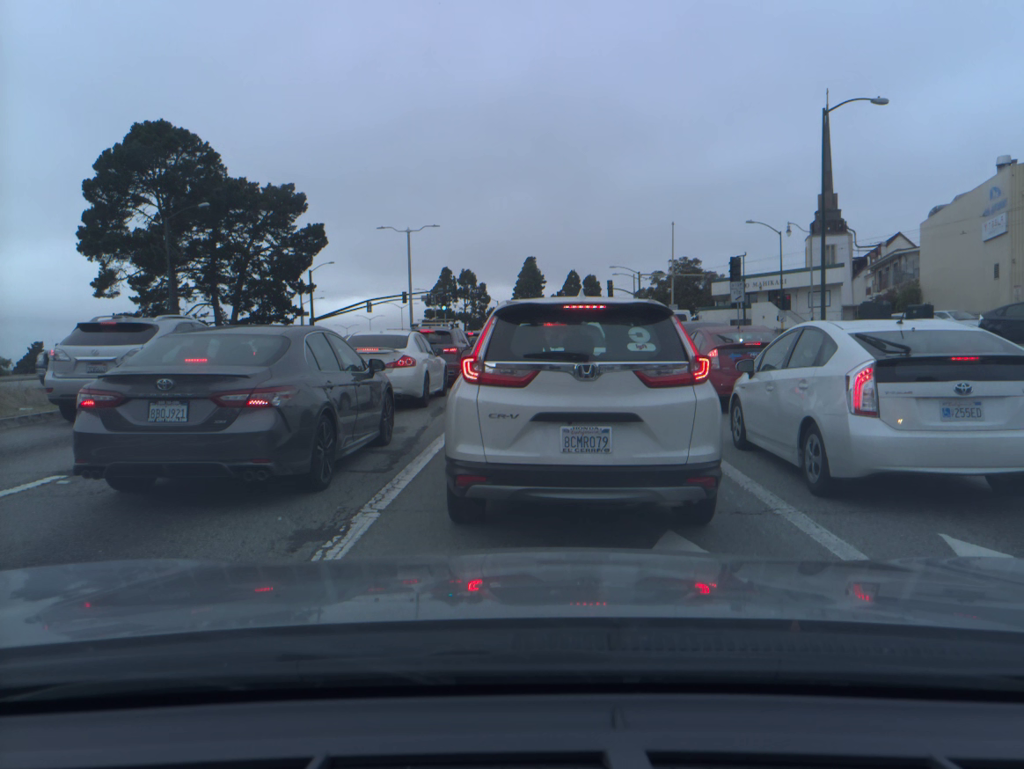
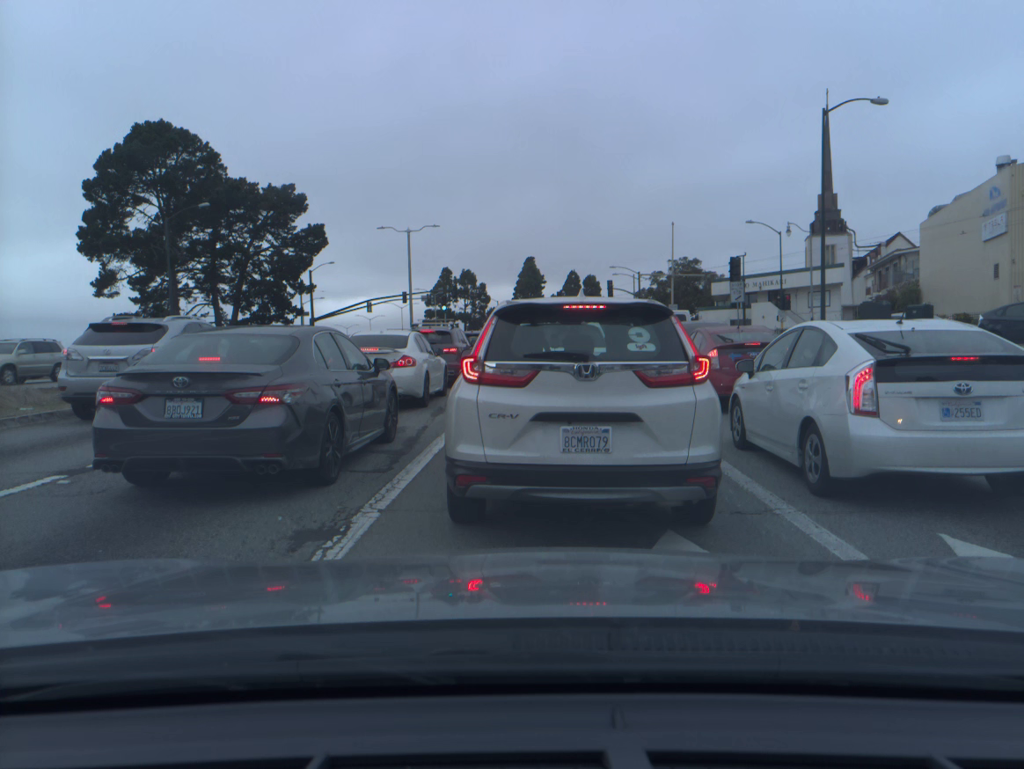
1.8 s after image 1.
(0.0, 0.0) m; 0°
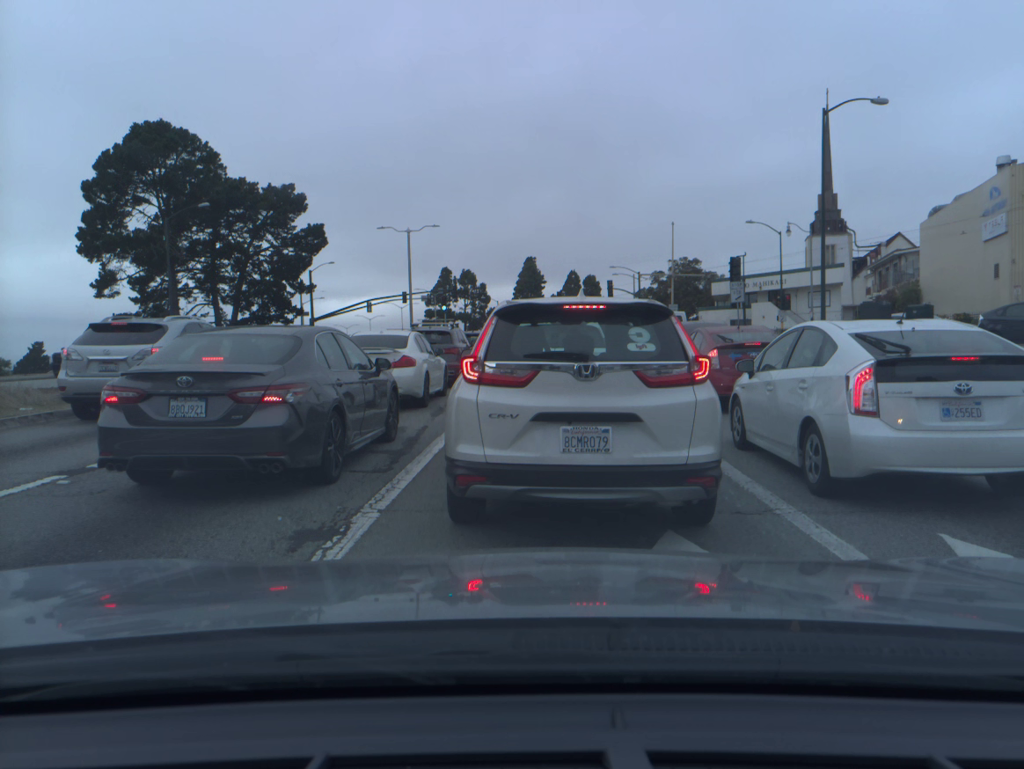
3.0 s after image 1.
(0.0, 0.0) m; 0°
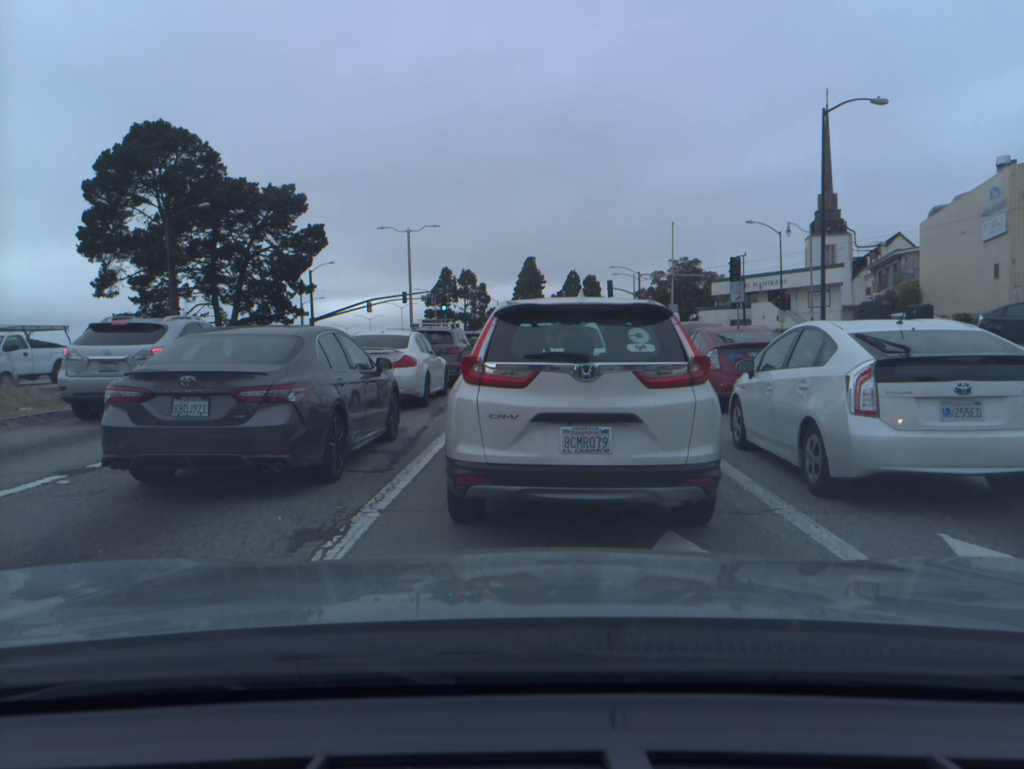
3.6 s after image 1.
(0.0, 0.0) m; 0°
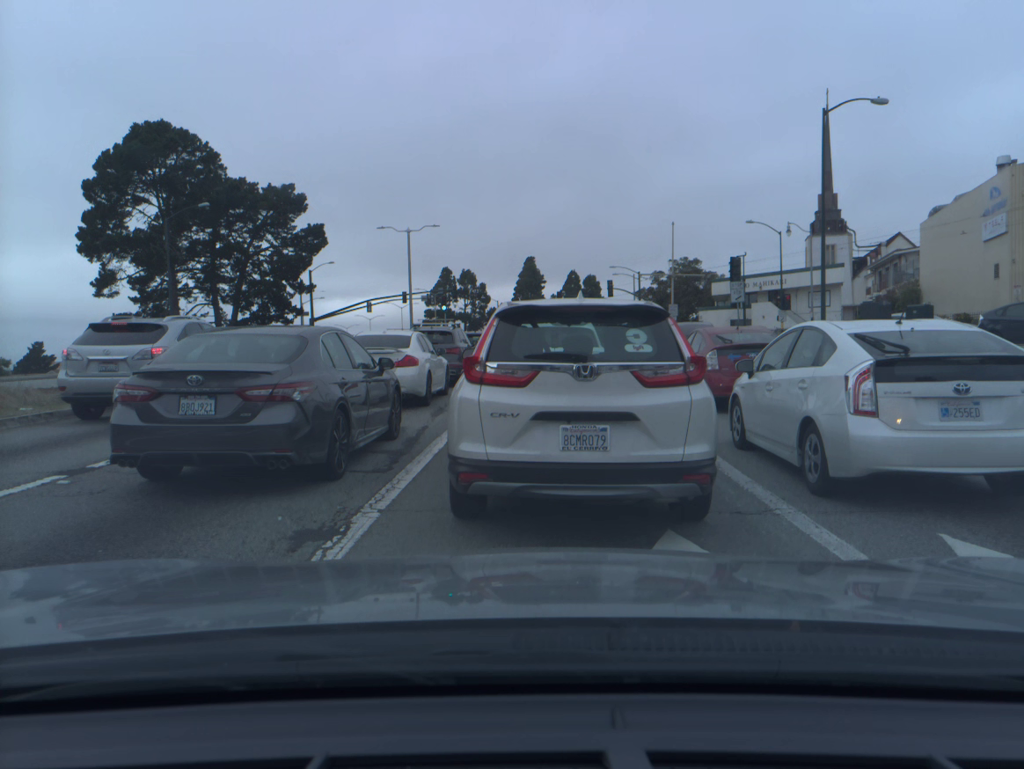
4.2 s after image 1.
(0.0, 0.0) m; 0°
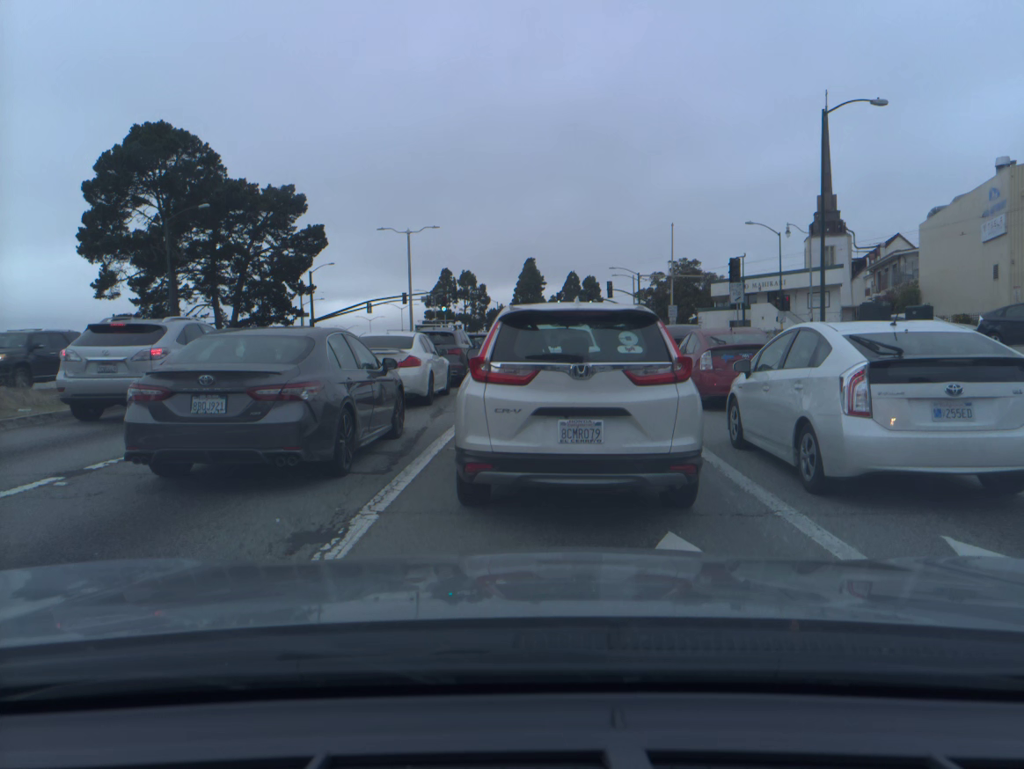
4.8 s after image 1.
(0.0, 0.0) m; 0°
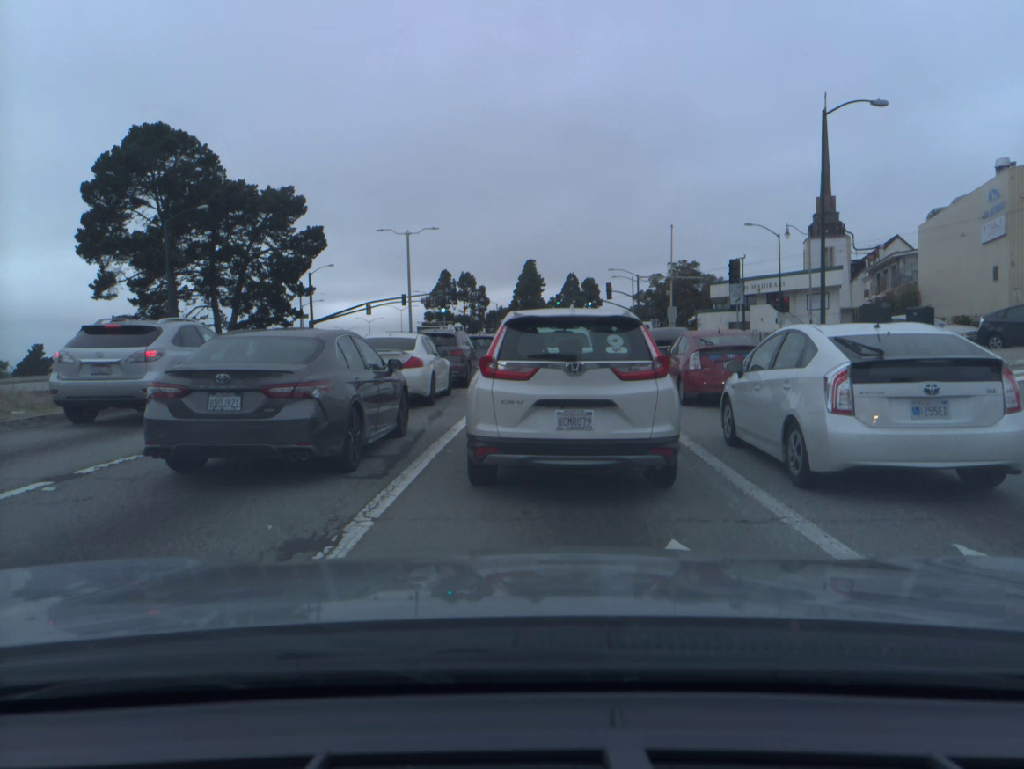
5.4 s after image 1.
(0.0, +0.1) m; 0°
